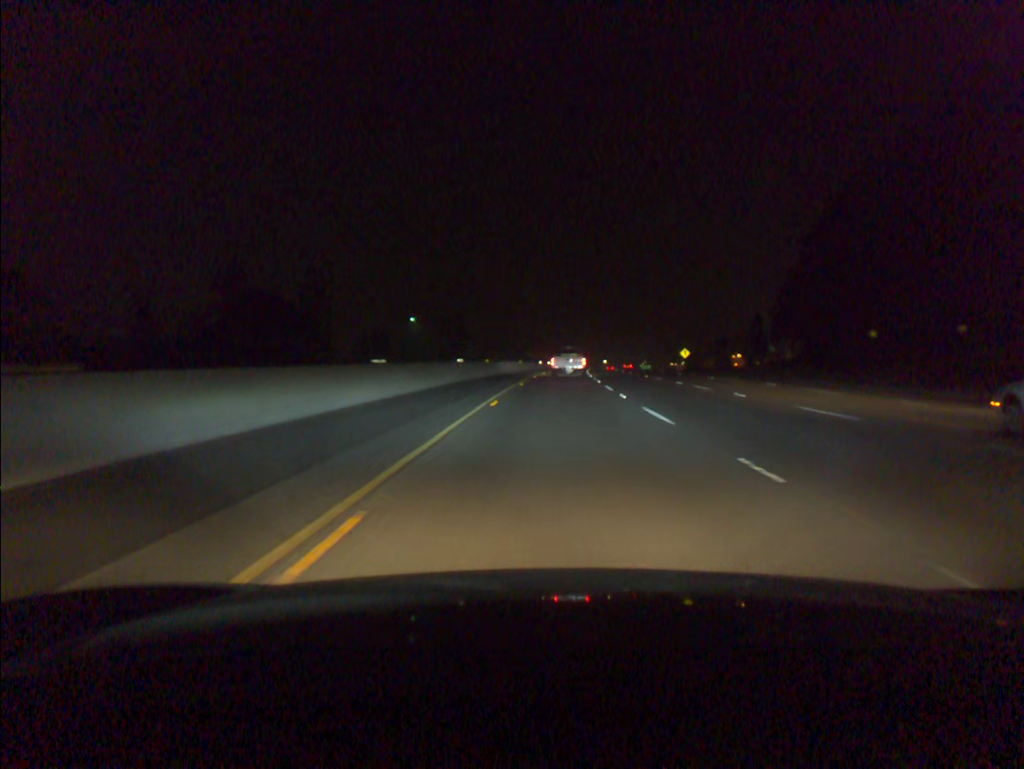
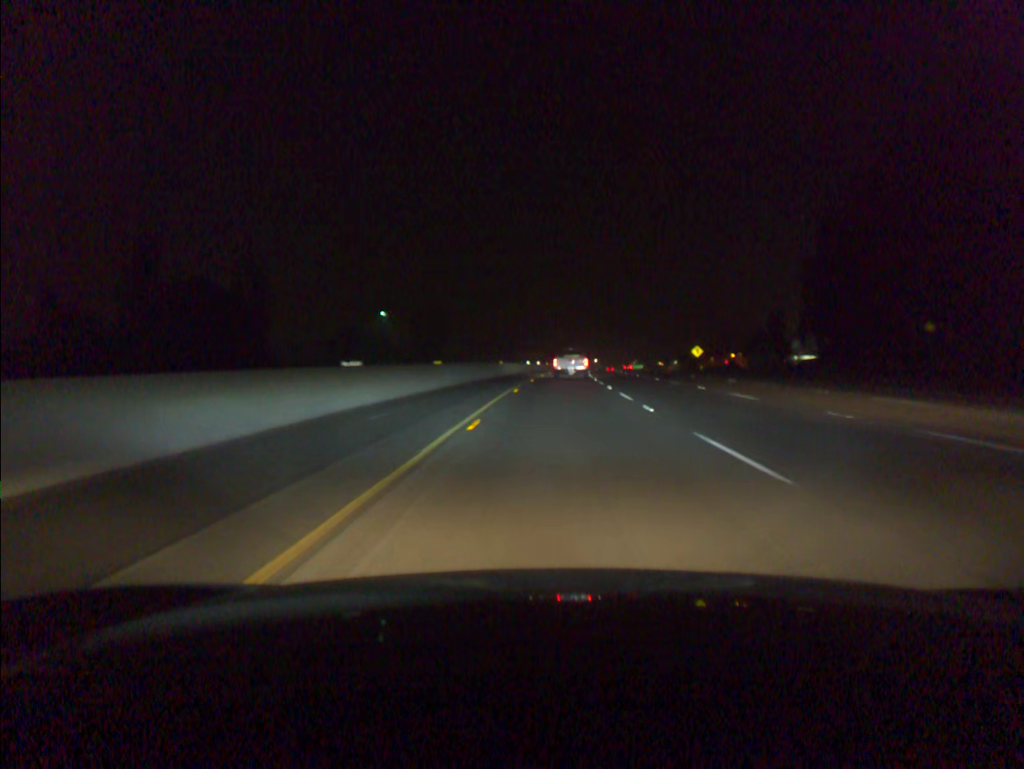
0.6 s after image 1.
(+0.2, +20.6) m; +1°
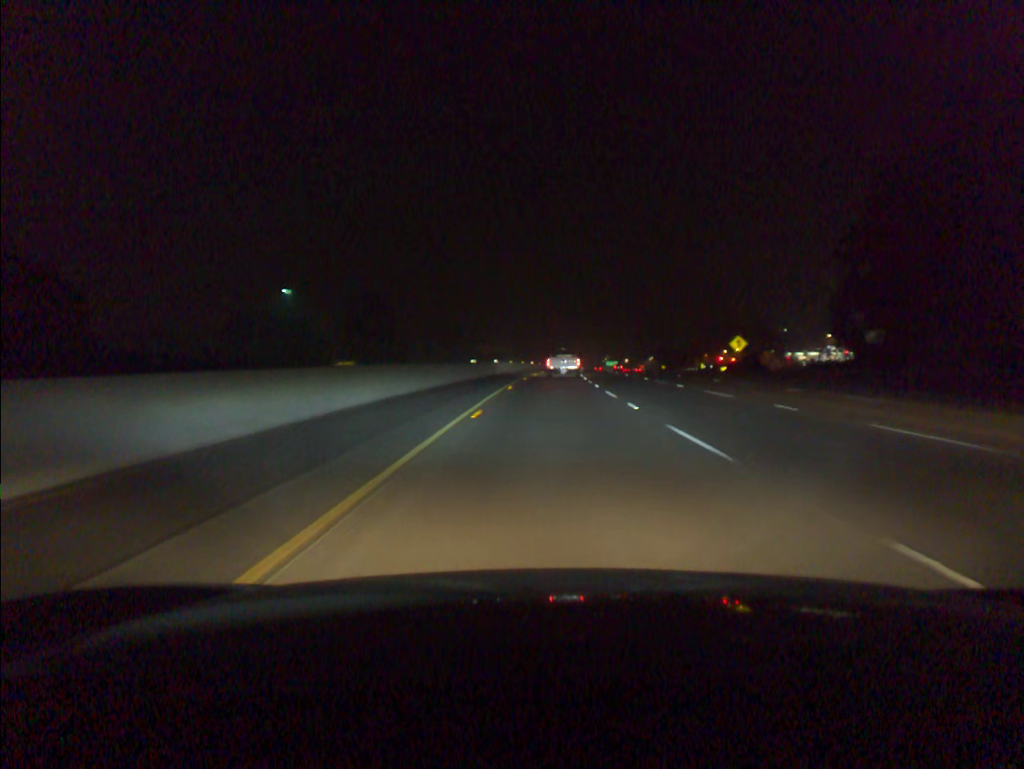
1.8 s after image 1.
(+0.8, +41.3) m; +2°
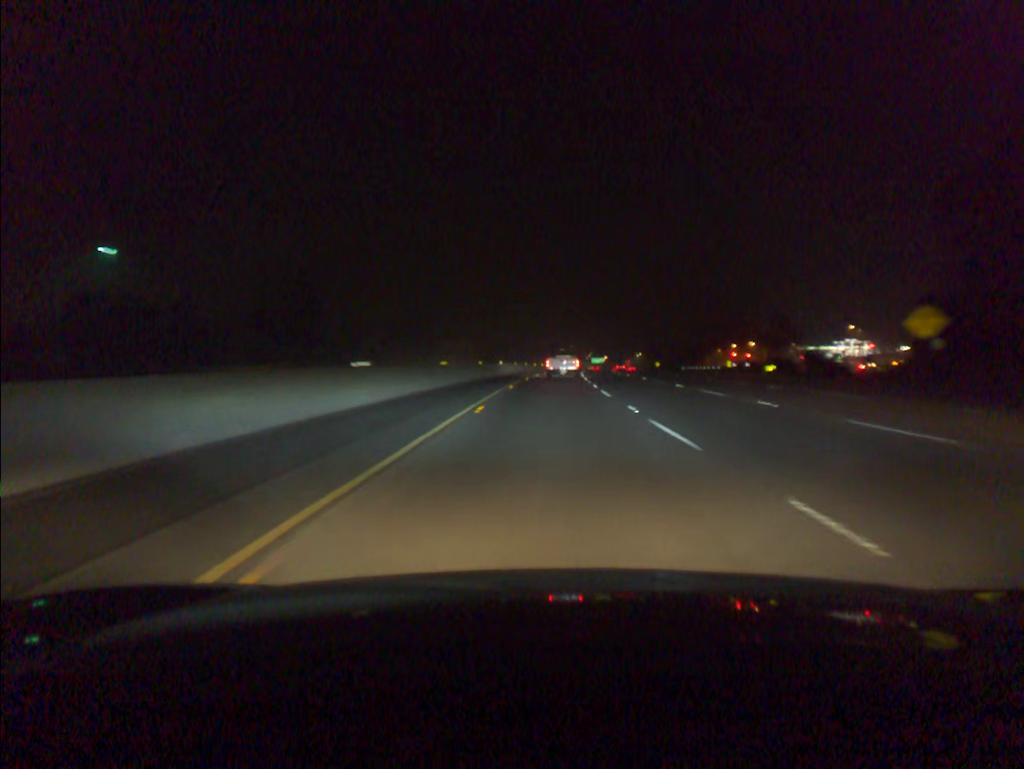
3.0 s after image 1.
(+0.6, +41.8) m; +1°
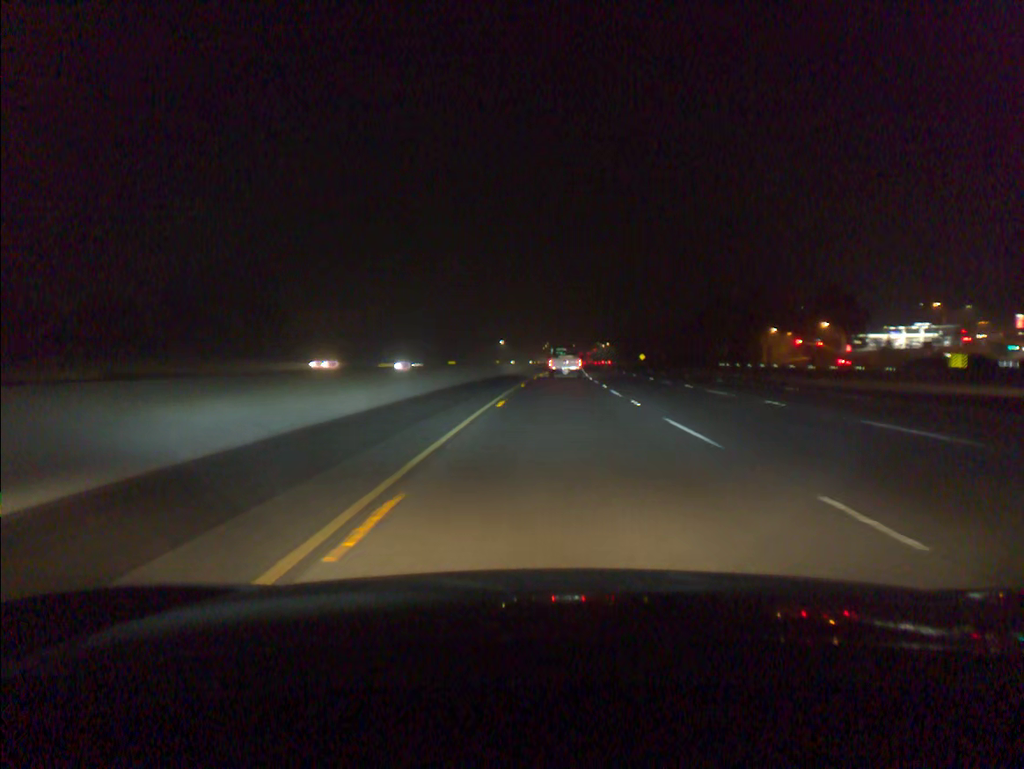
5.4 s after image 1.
(+2.2, +85.4) m; +3°
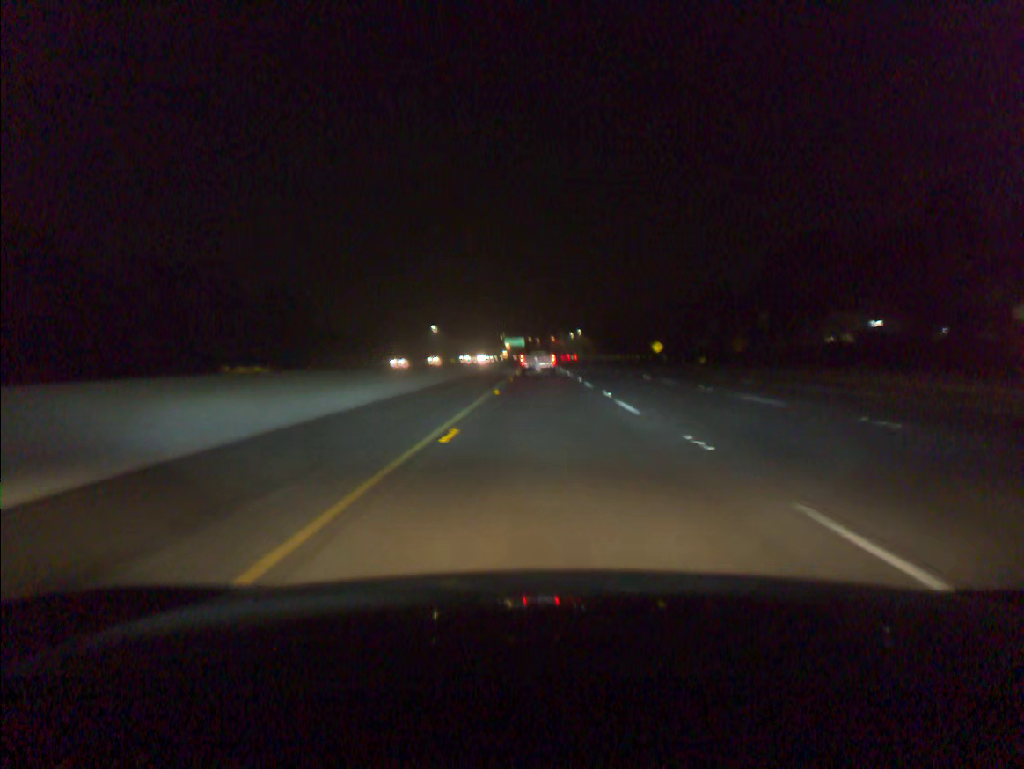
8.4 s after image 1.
(+3.9, +110.6) m; +3°
